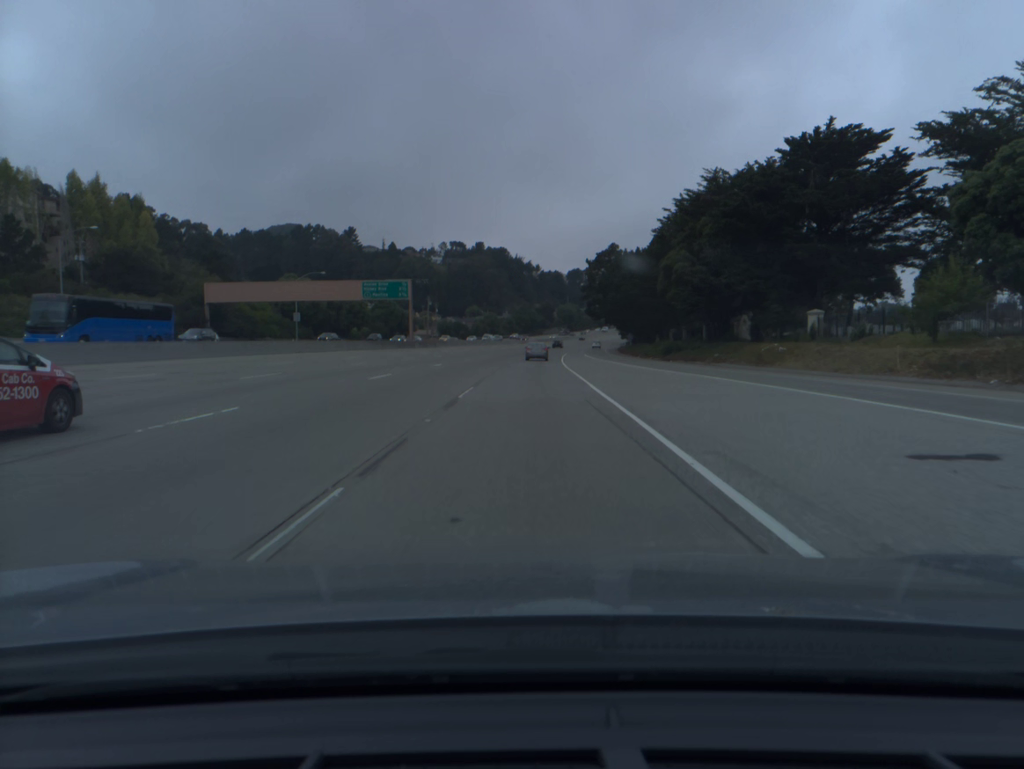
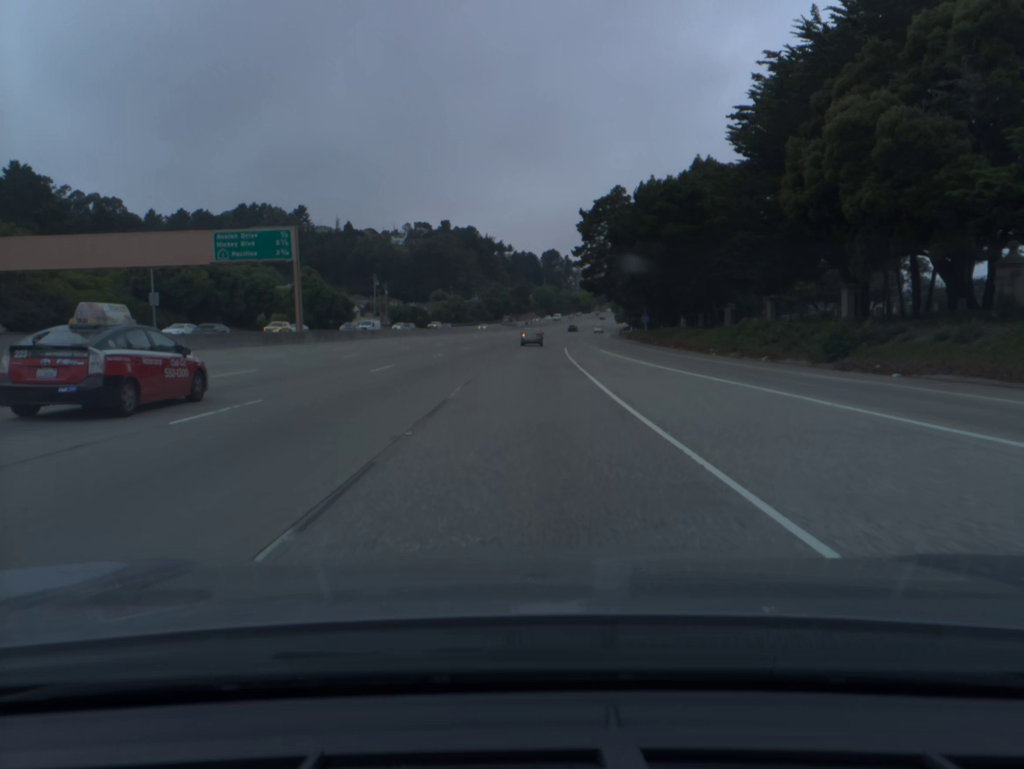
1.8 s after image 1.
(+0.7, +45.3) m; +2°
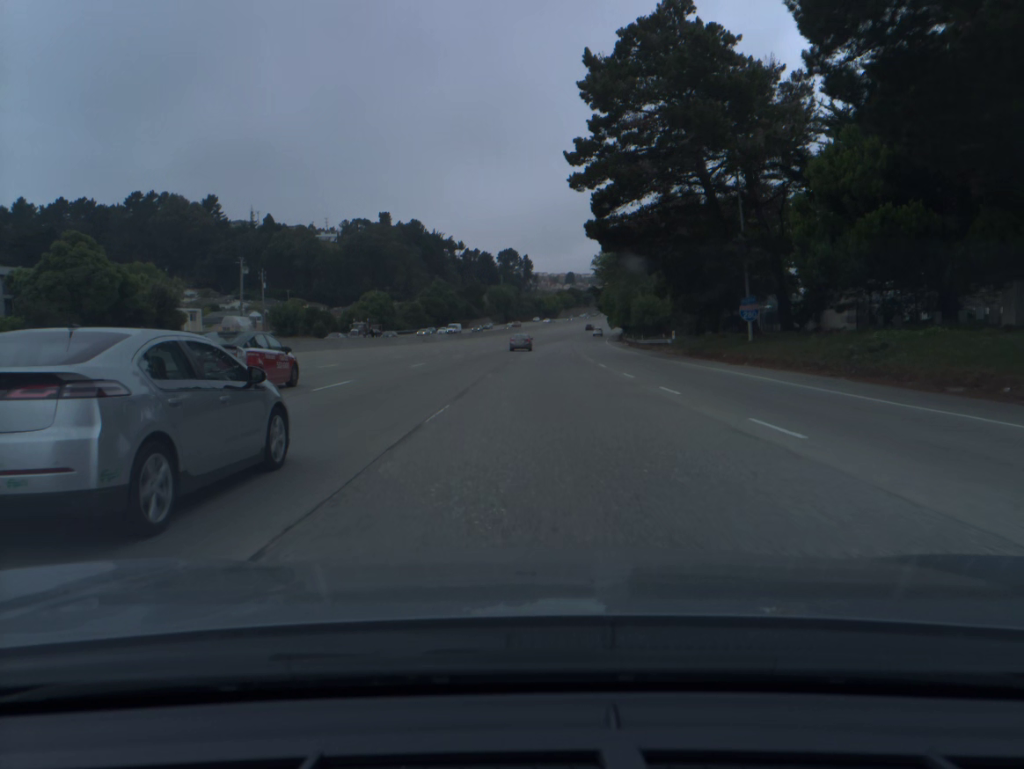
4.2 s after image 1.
(+1.6, +61.9) m; +3°
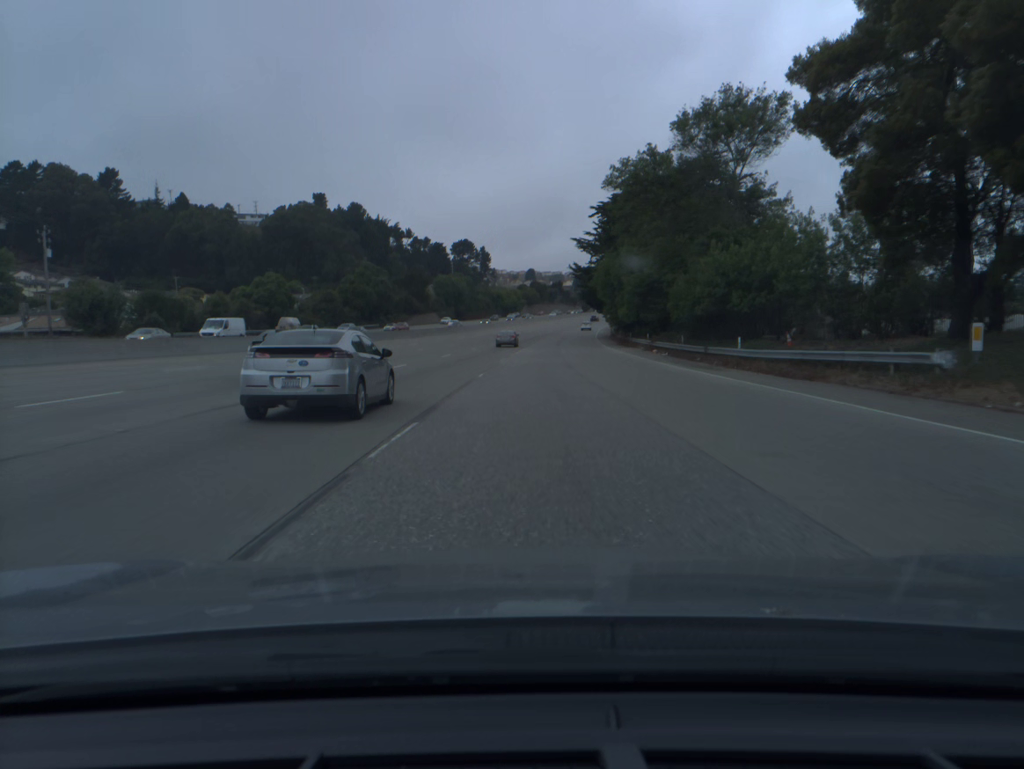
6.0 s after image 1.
(+1.2, +47.5) m; +3°
